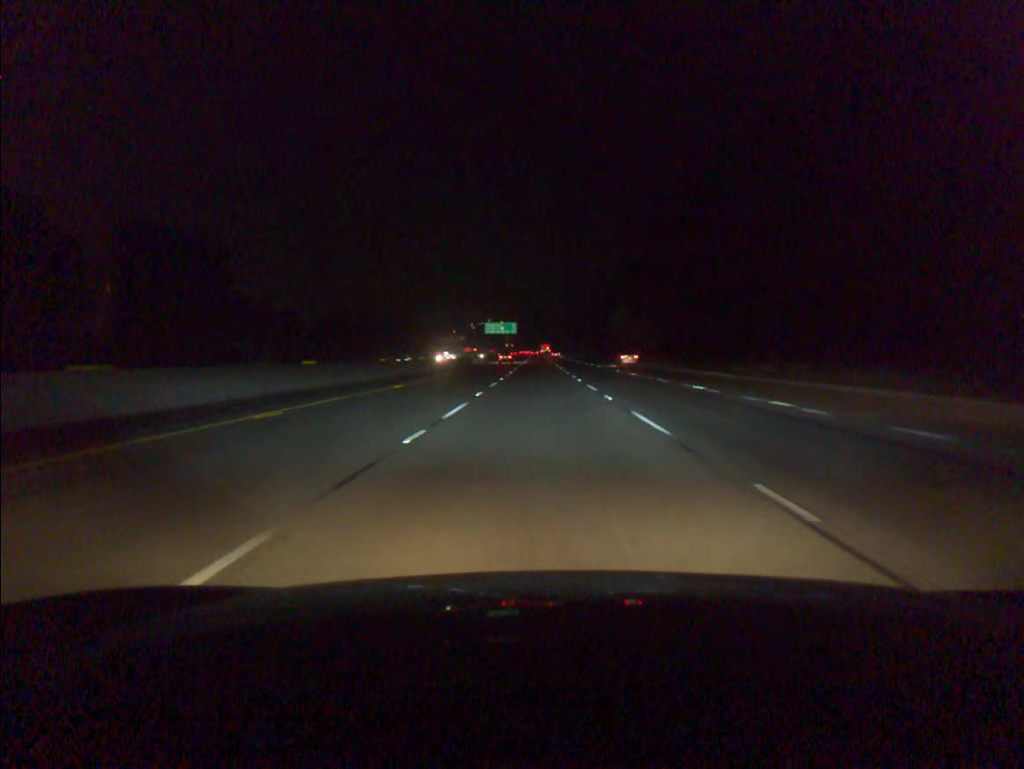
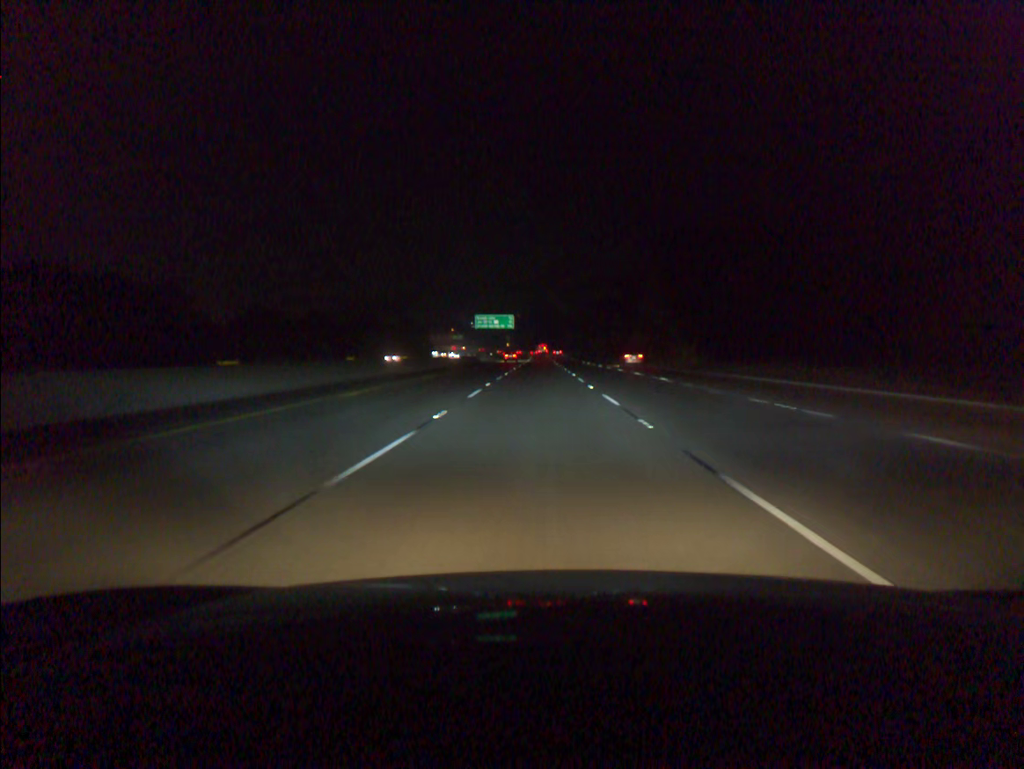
(0.0, +36.7) m; 0°
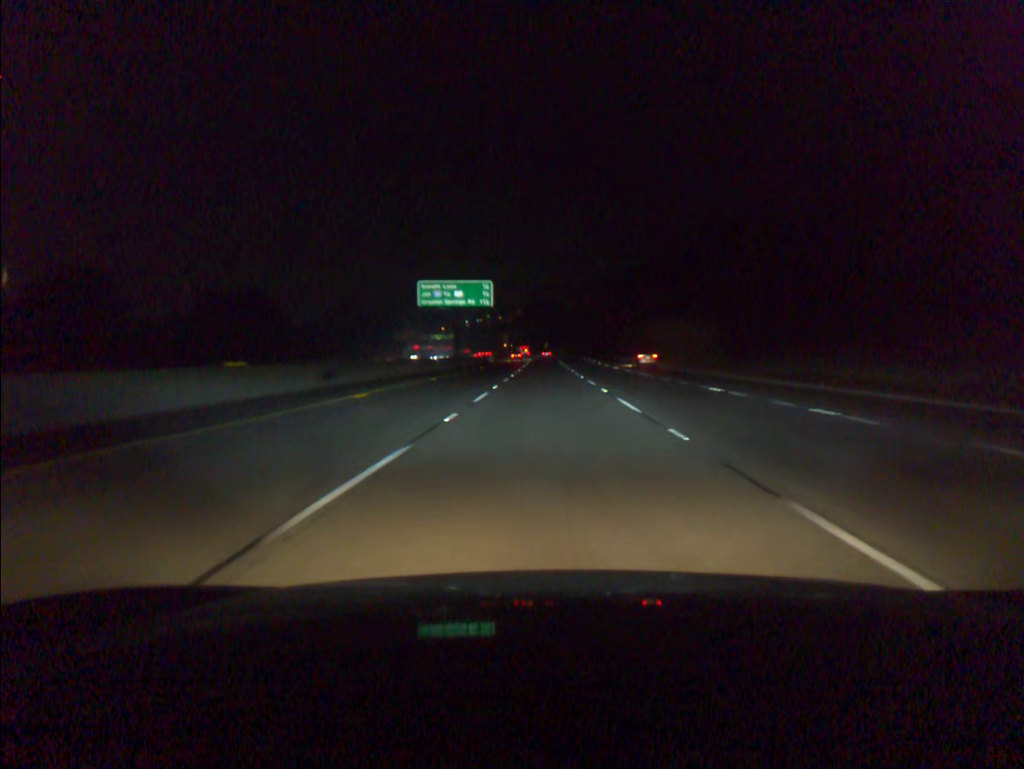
(-0.3, +73.1) m; 0°
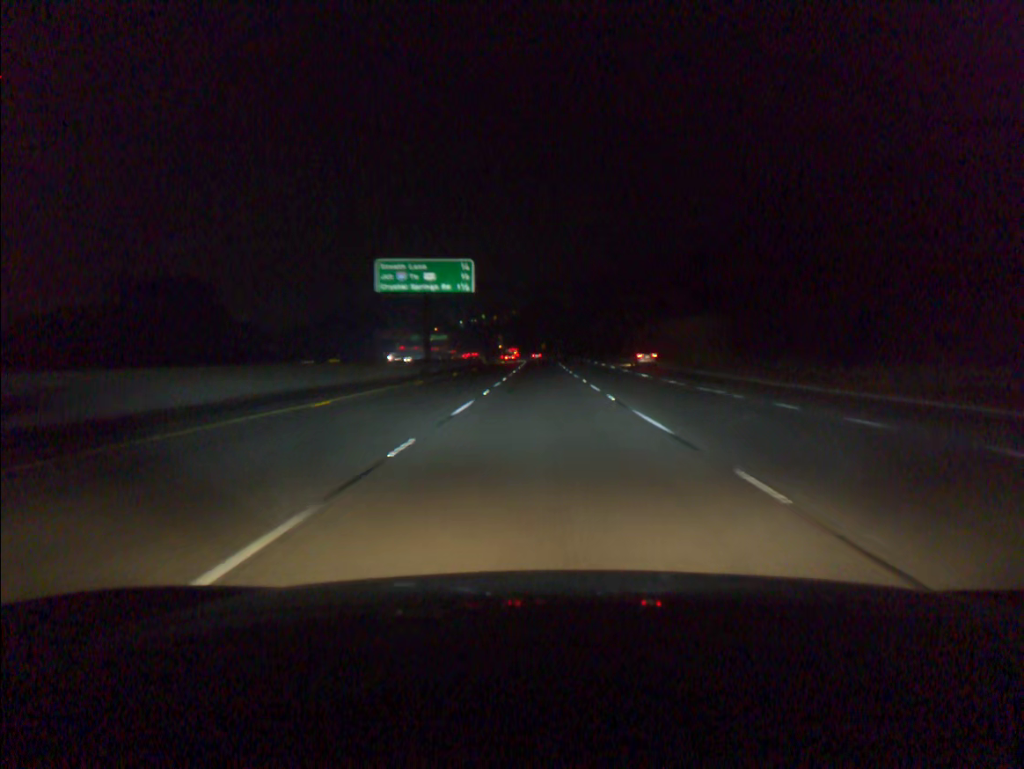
(0.0, +18.2) m; 0°
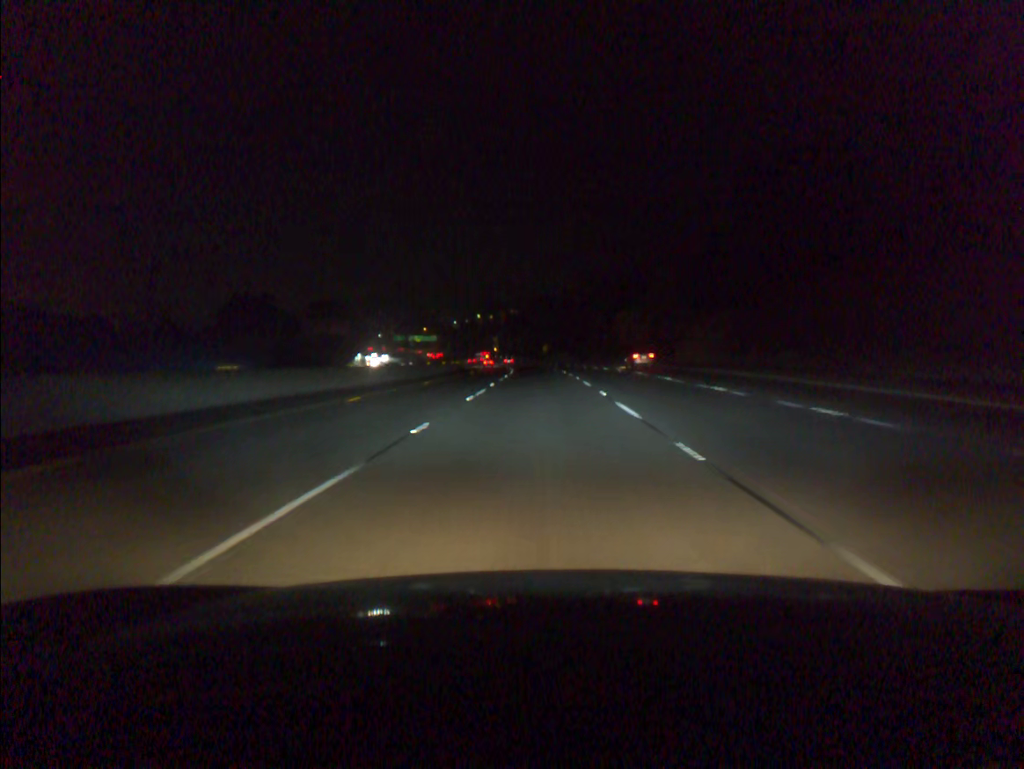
(+0.1, +54.6) m; 0°
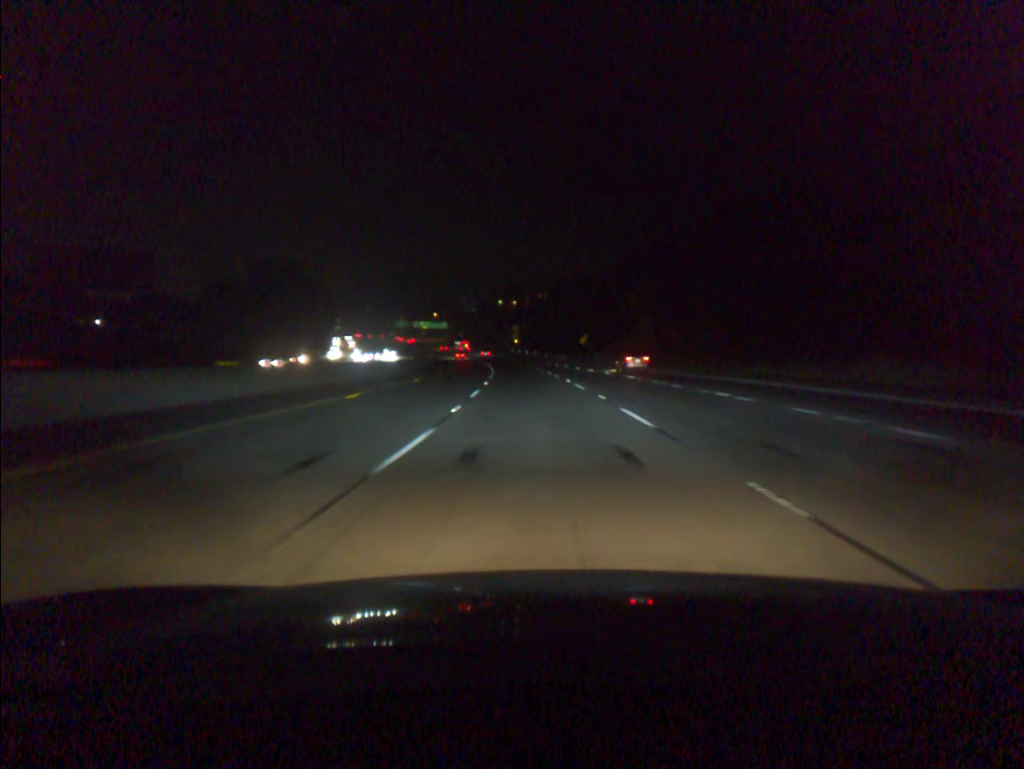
(-0.9, +72.9) m; -2°
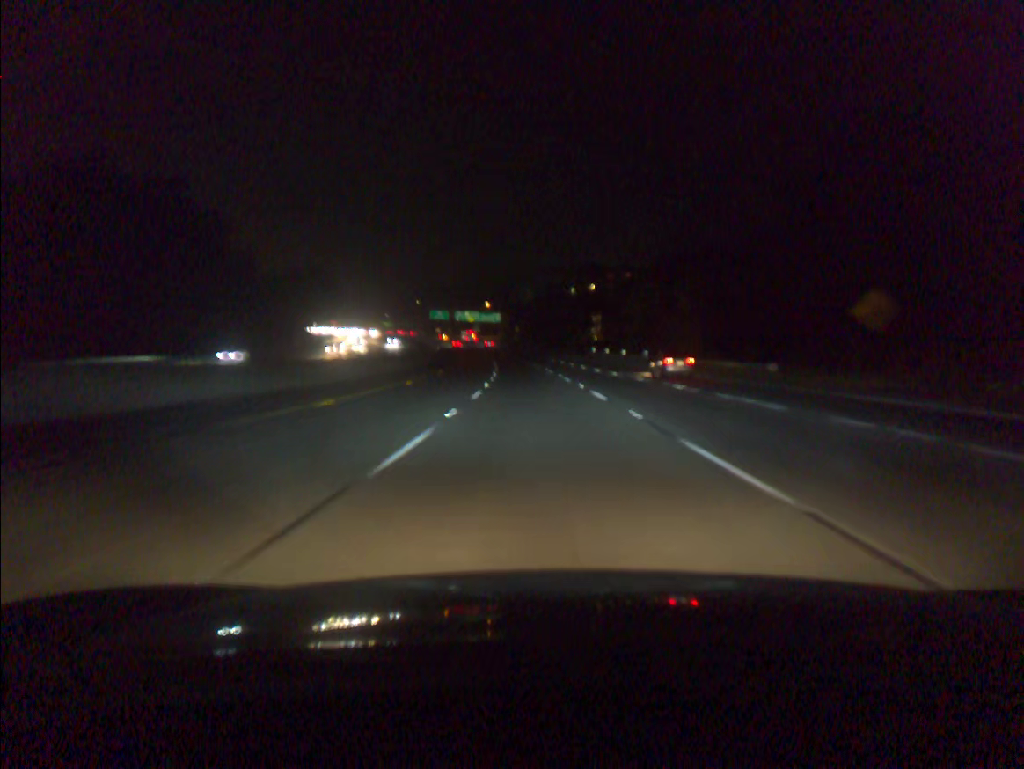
(-4.4, +91.5) m; -5°
